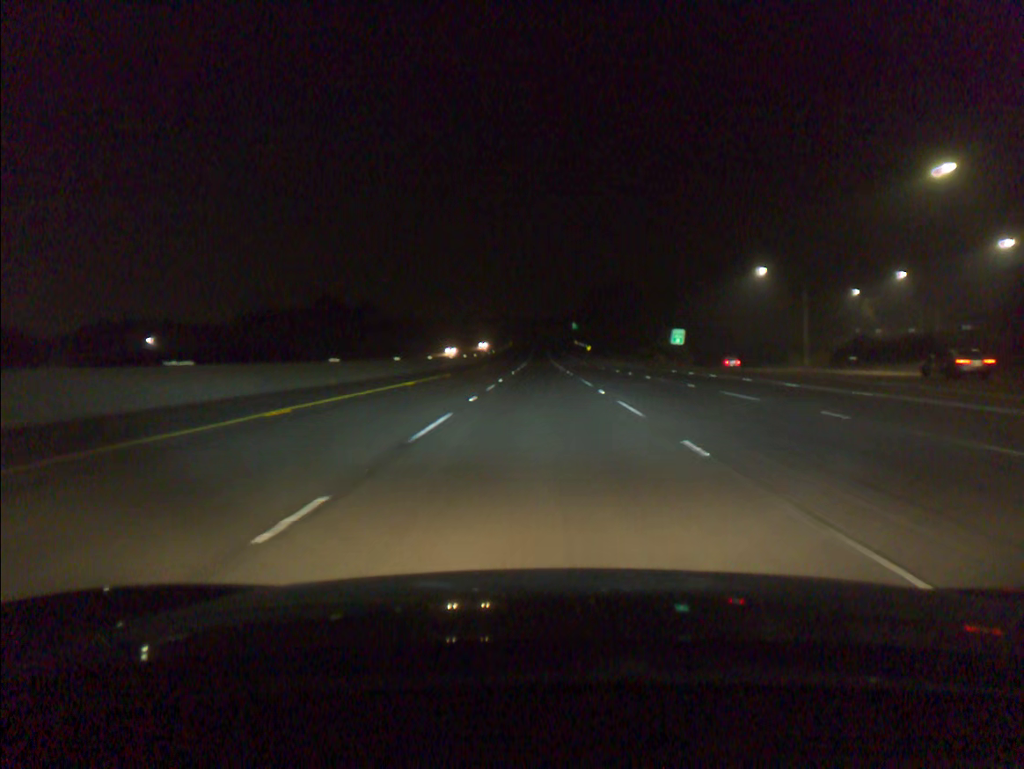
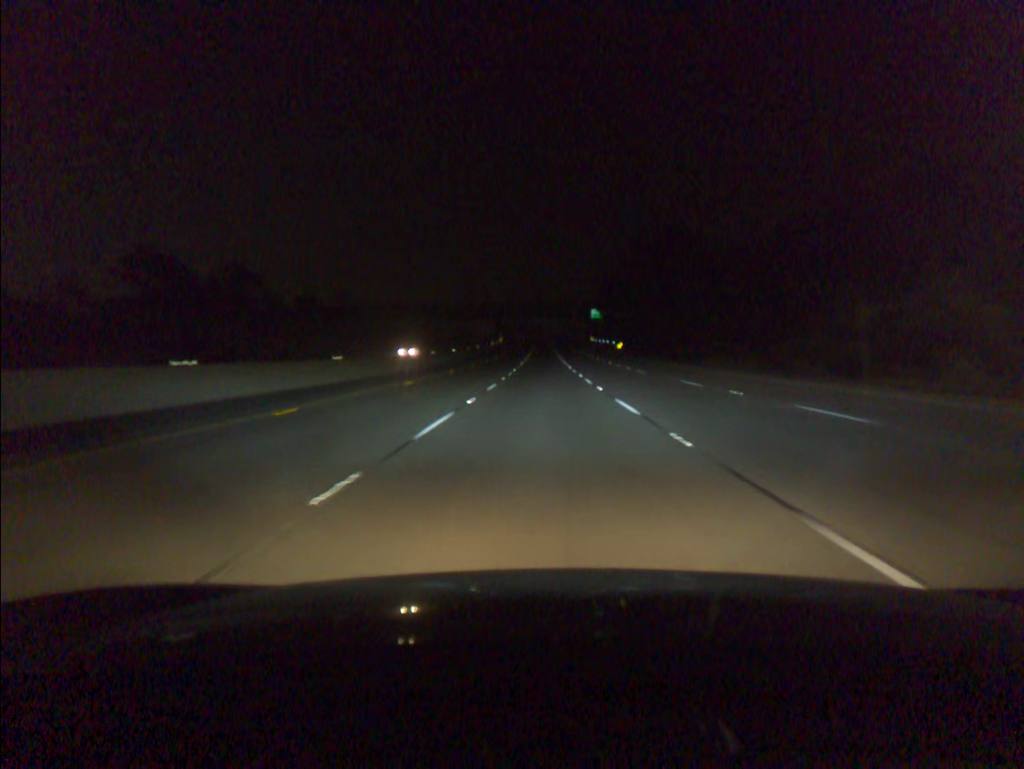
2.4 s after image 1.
(0.0, +72.8) m; 0°
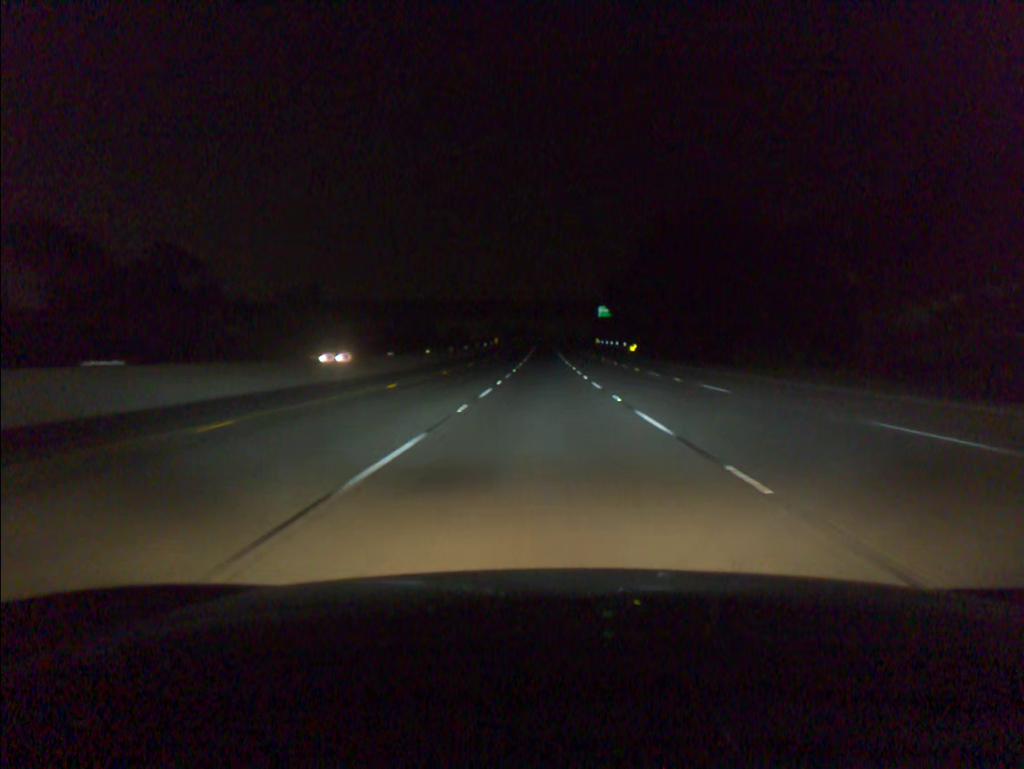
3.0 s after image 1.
(0.0, +18.2) m; 0°
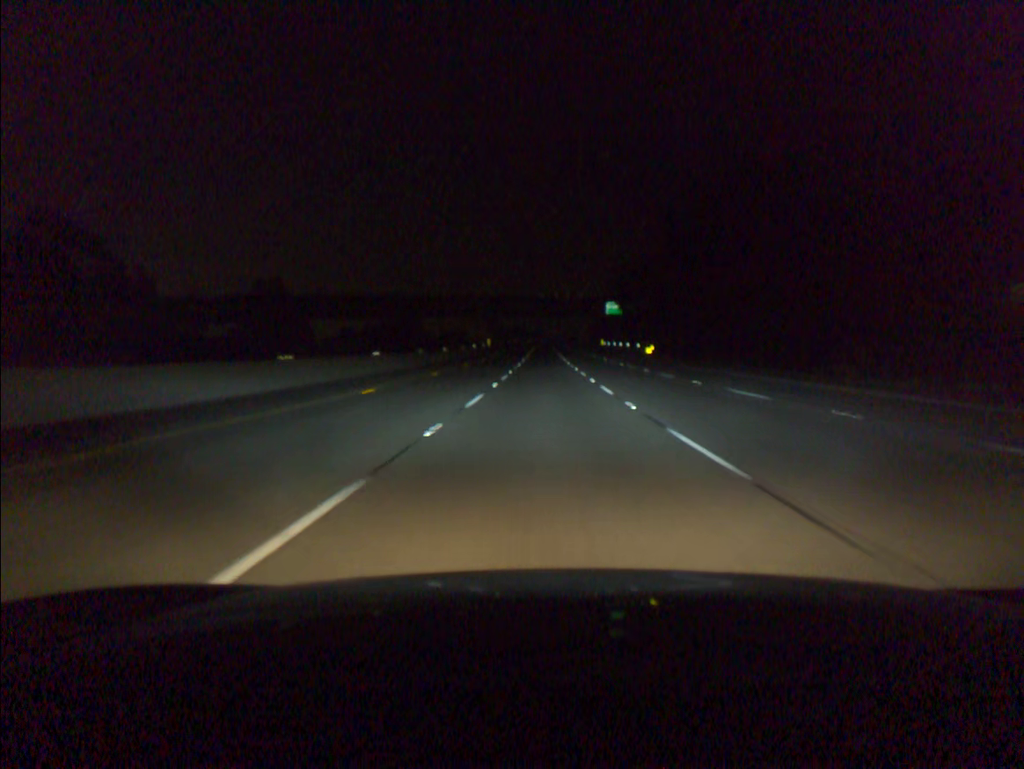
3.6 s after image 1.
(0.0, +18.2) m; 0°
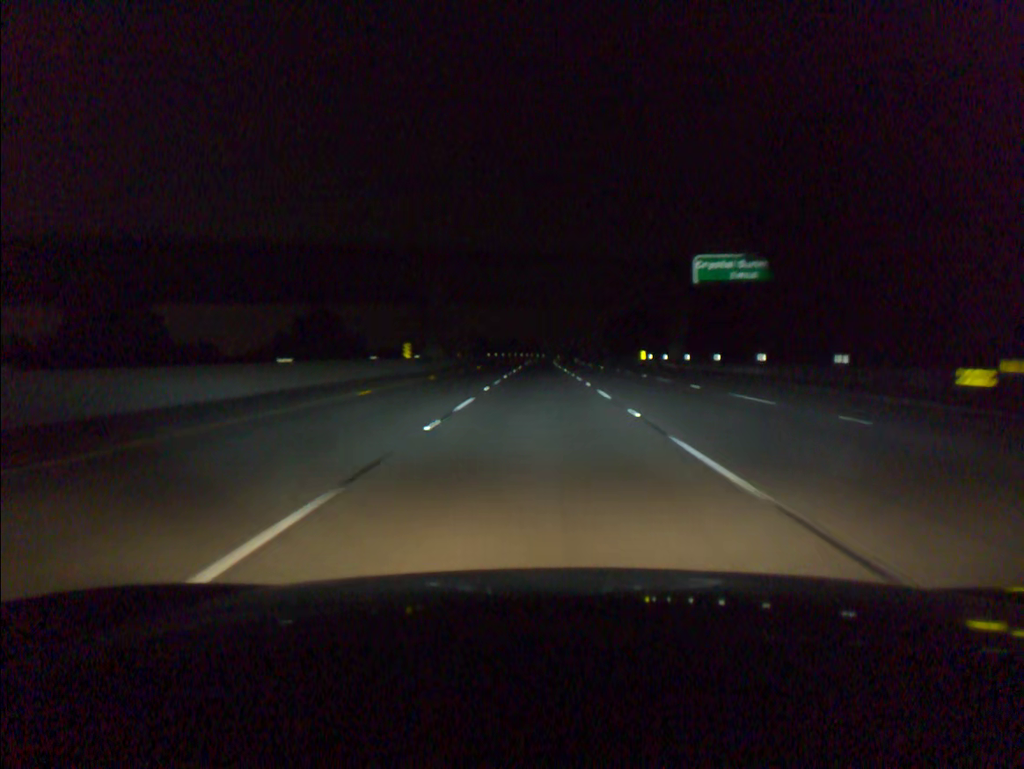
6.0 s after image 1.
(+0.3, +72.5) m; 0°
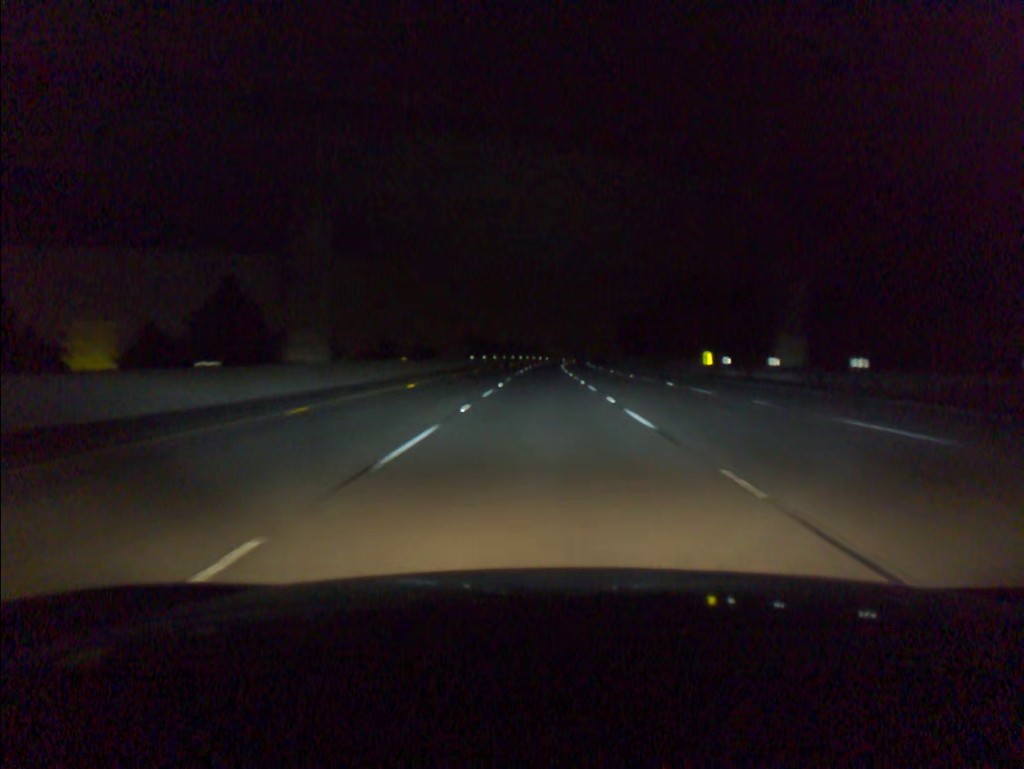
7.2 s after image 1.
(0.0, +36.0) m; 0°
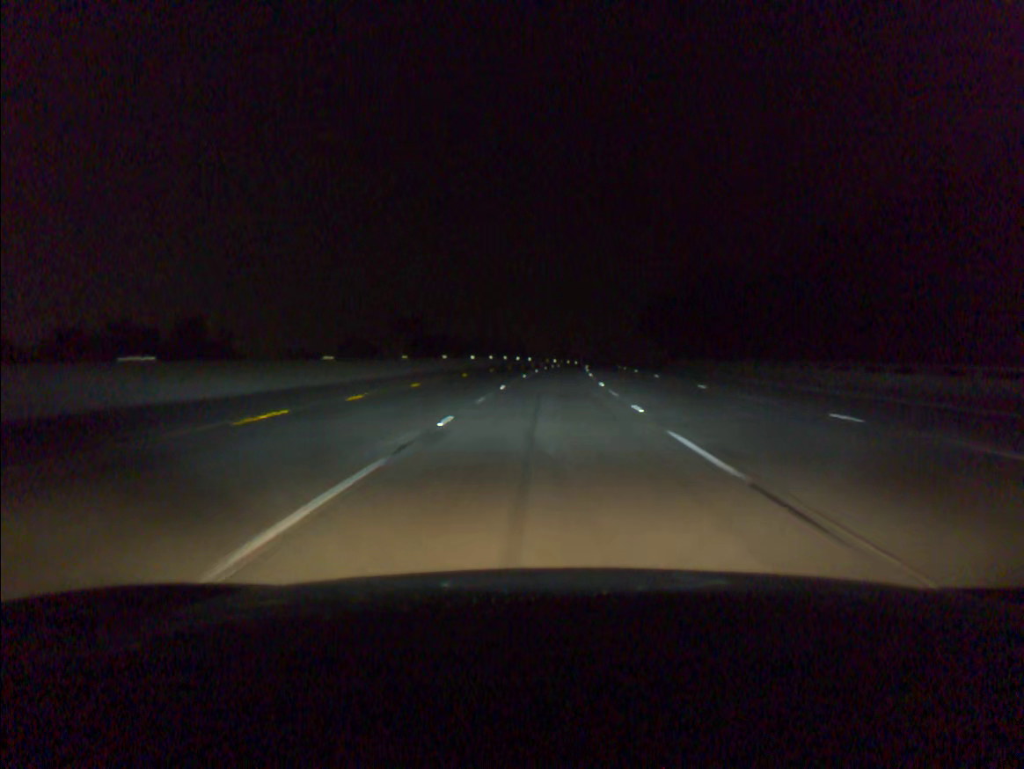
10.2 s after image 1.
(+0.6, +90.5) m; +1°
